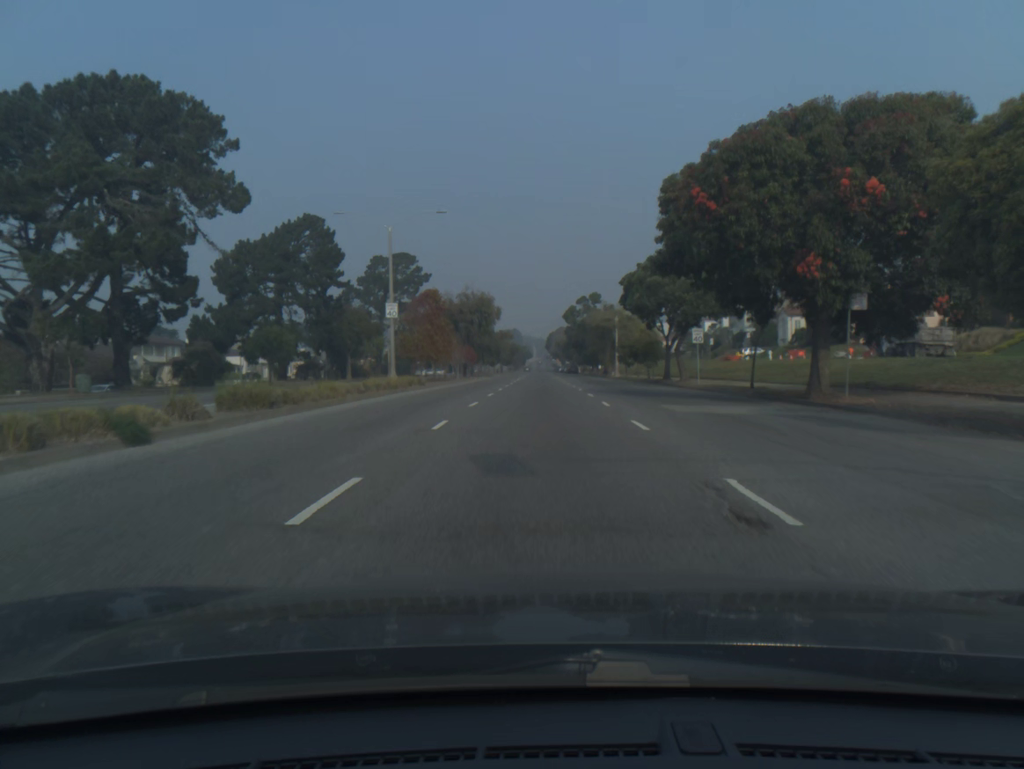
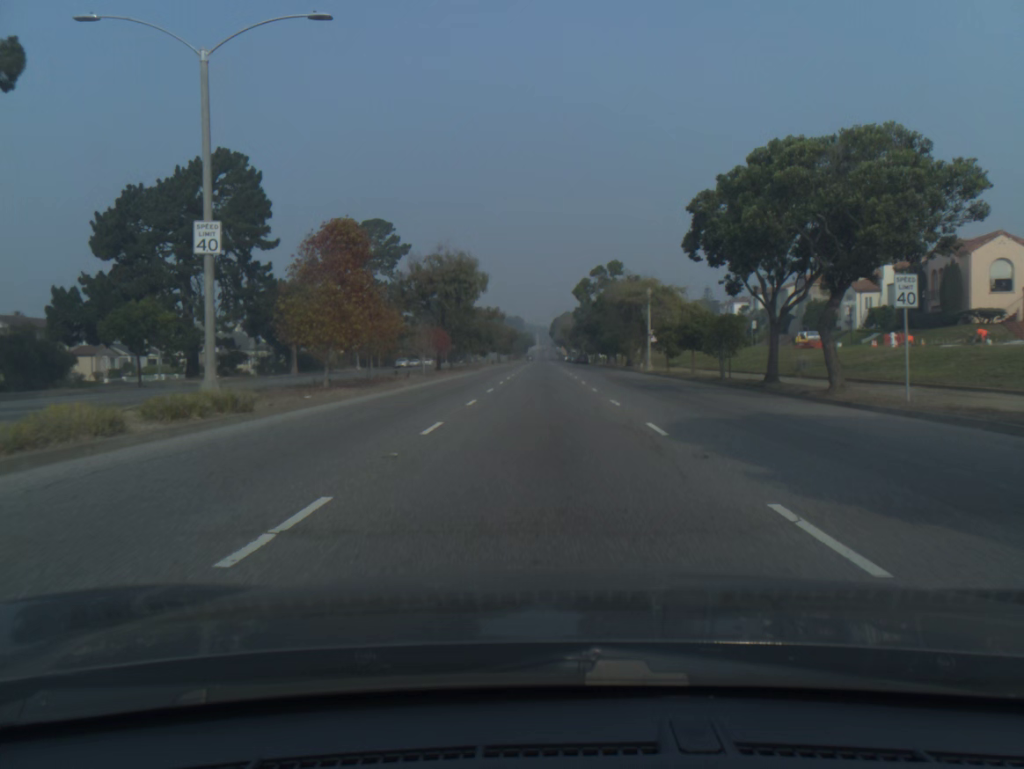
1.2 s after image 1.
(0.0, +22.9) m; 0°
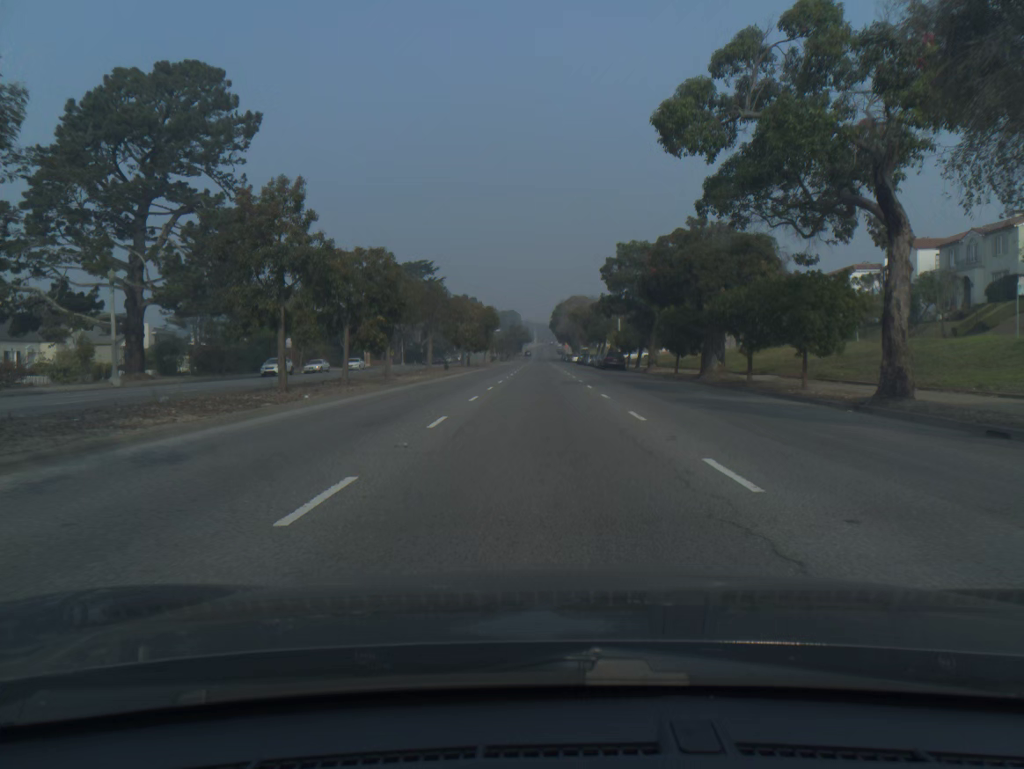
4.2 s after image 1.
(+0.1, +56.9) m; 0°
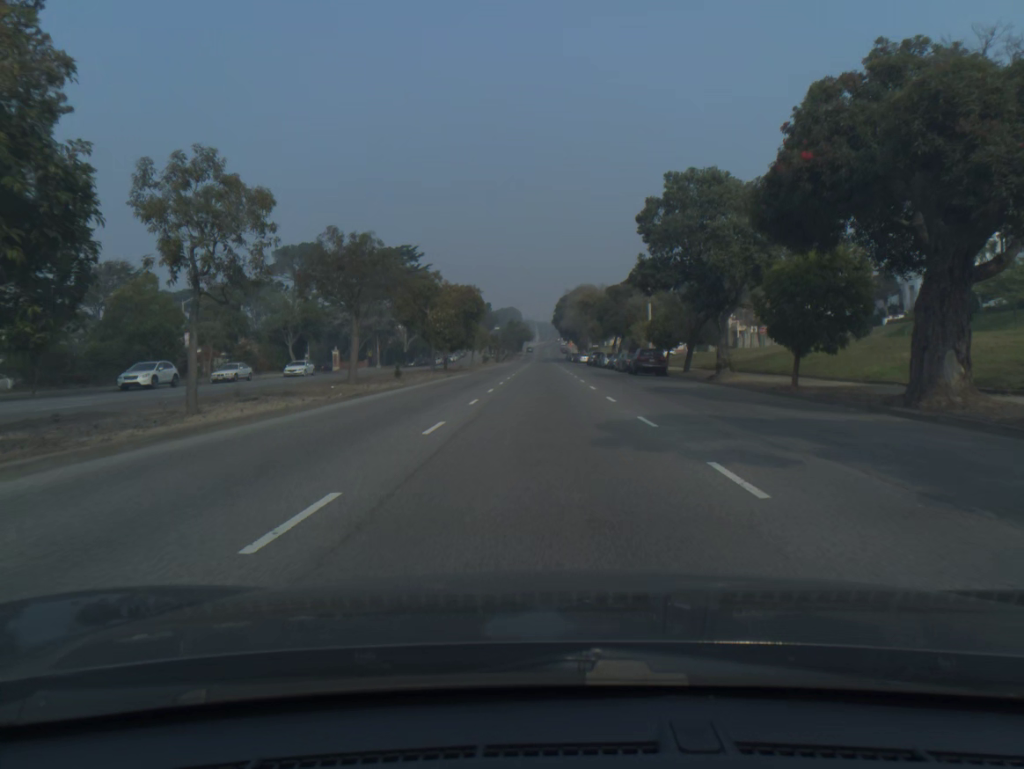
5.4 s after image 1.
(0.0, +22.3) m; 0°
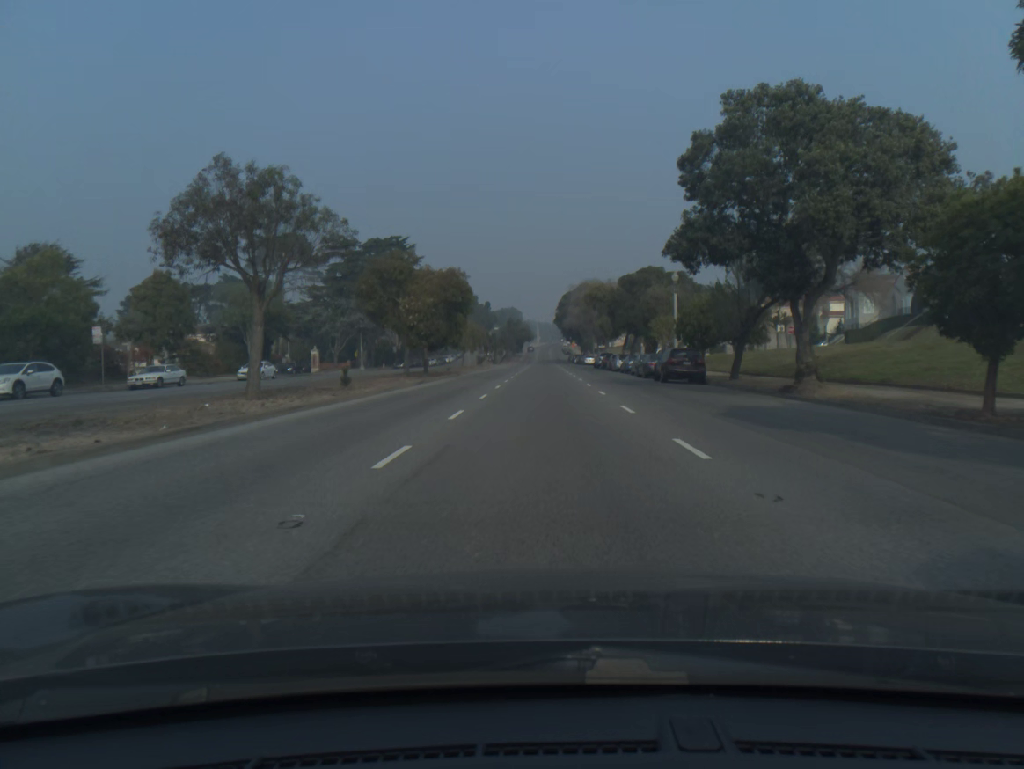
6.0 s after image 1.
(0.0, +11.2) m; 0°
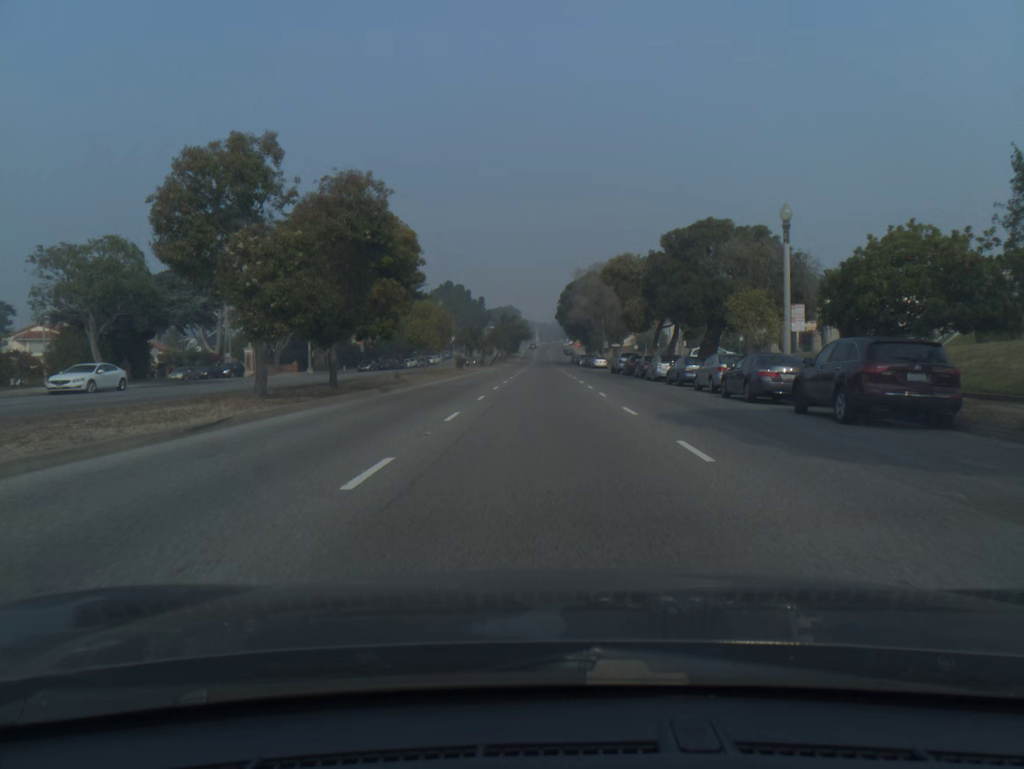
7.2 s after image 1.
(0.0, +22.5) m; 0°
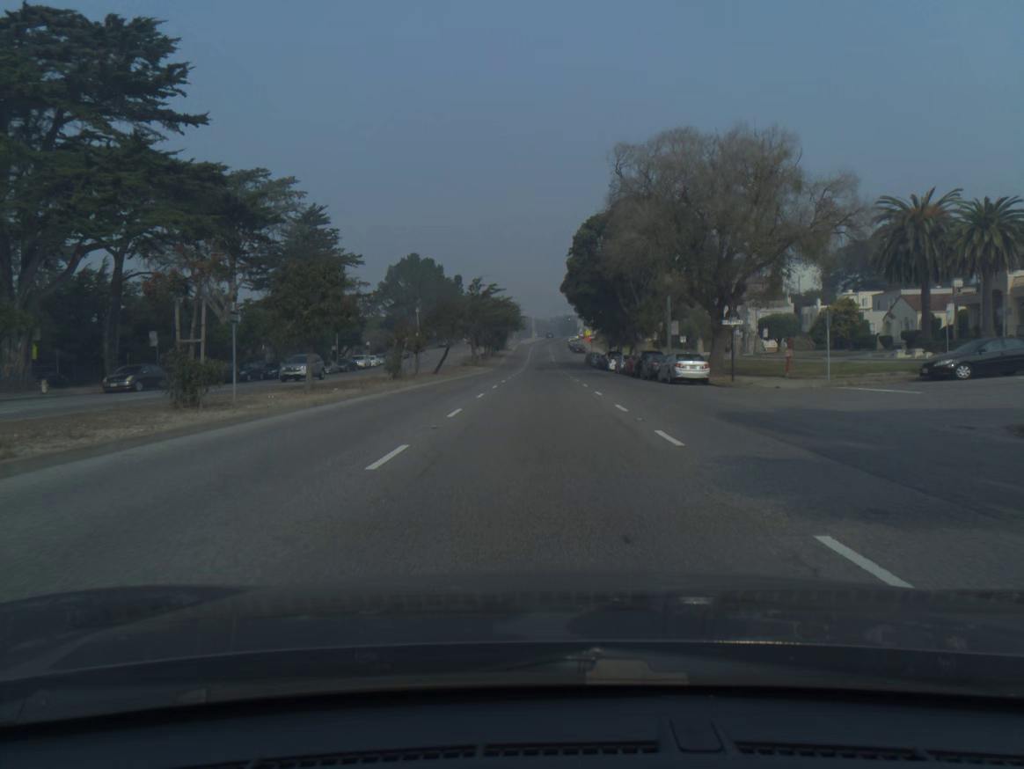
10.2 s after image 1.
(0.0, +56.5) m; 0°
